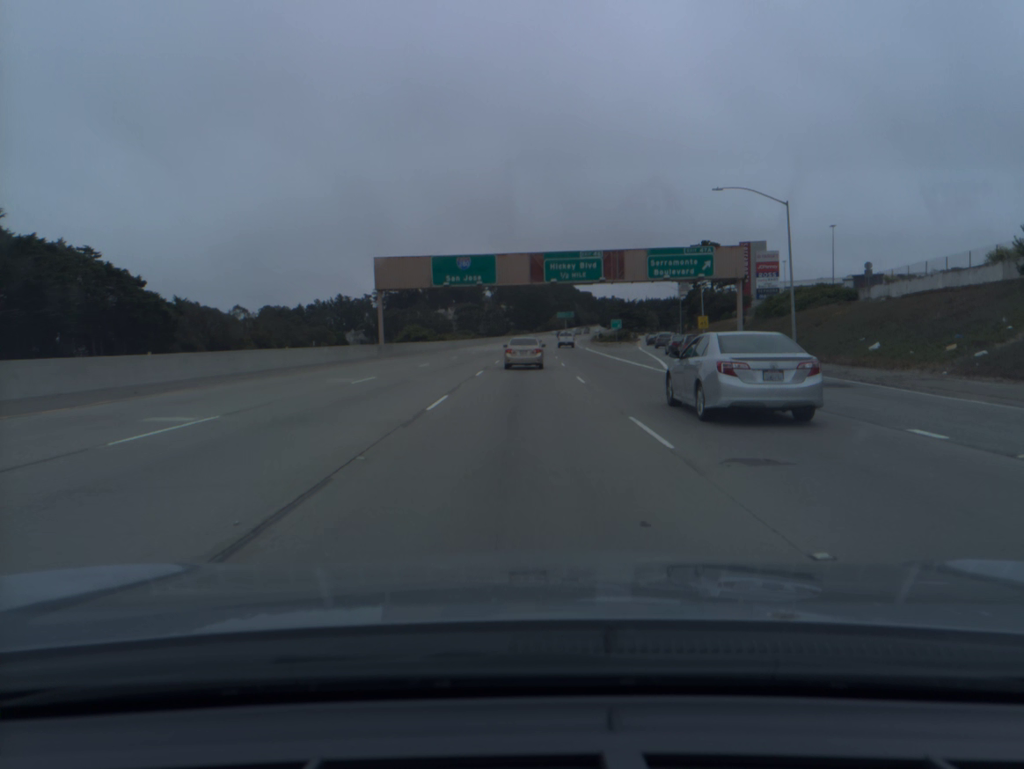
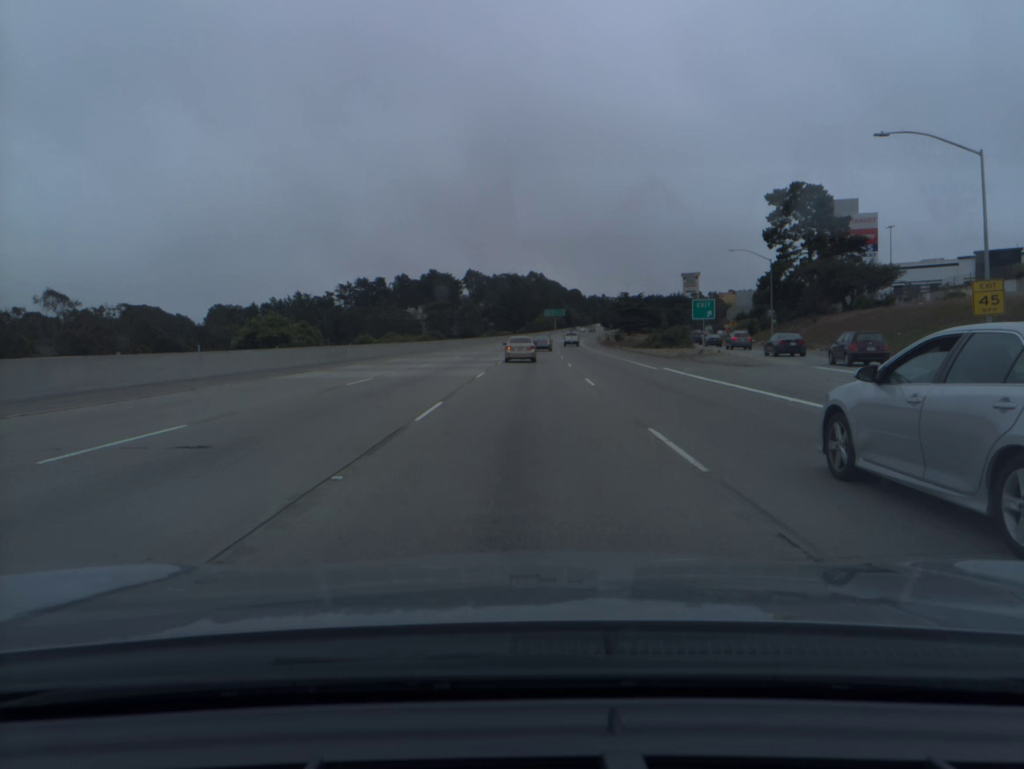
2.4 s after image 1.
(+0.6, +60.4) m; +1°
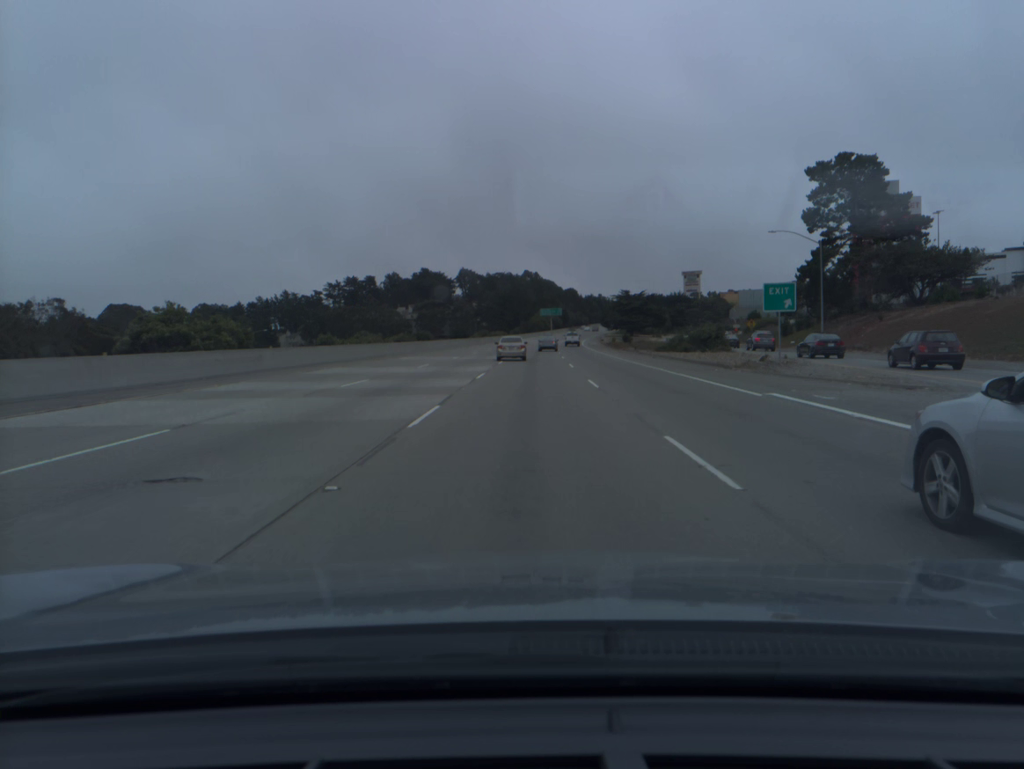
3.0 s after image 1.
(0.0, +15.5) m; 0°
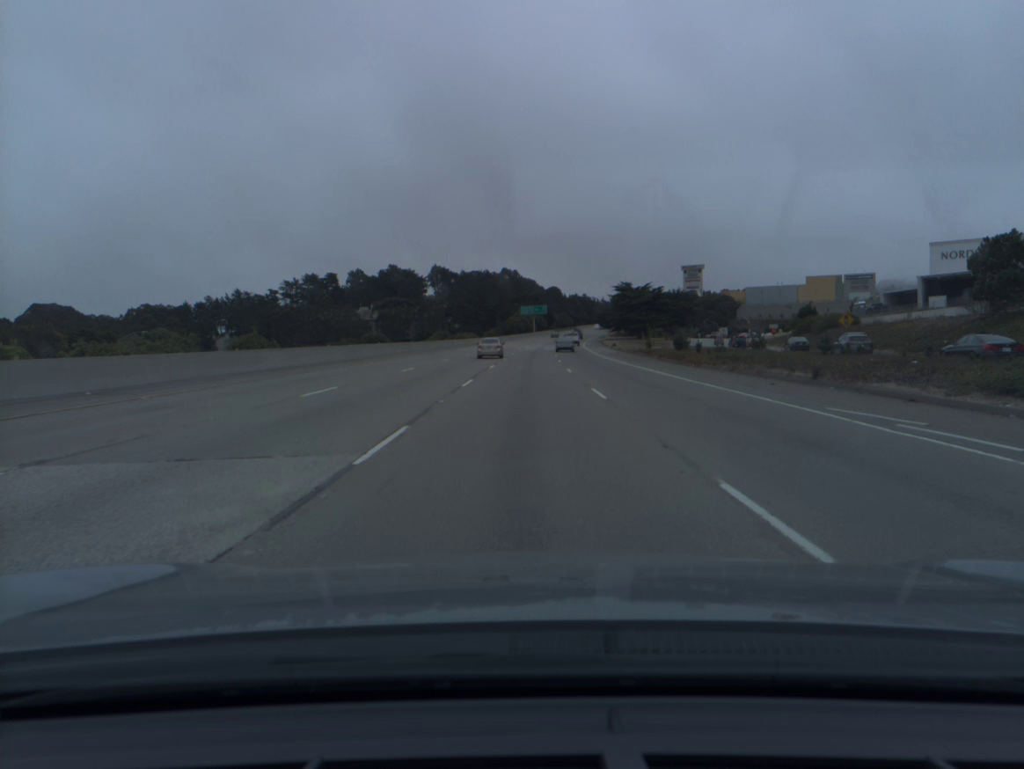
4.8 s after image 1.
(+0.7, +47.4) m; +2°
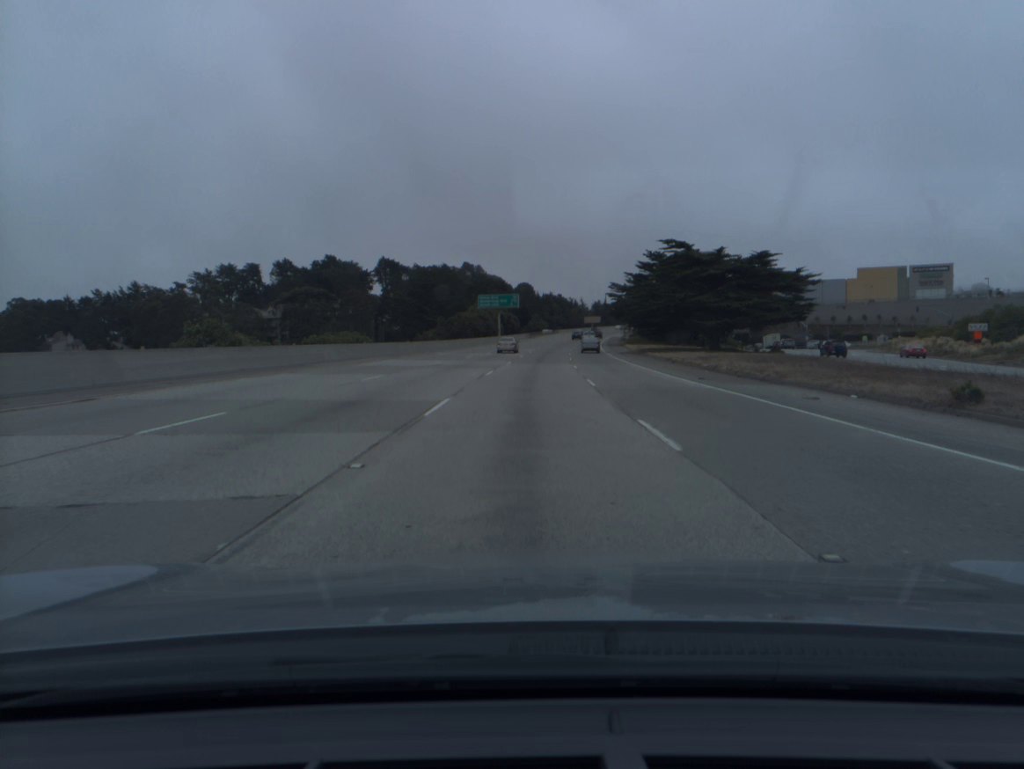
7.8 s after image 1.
(+1.5, +81.7) m; +2°
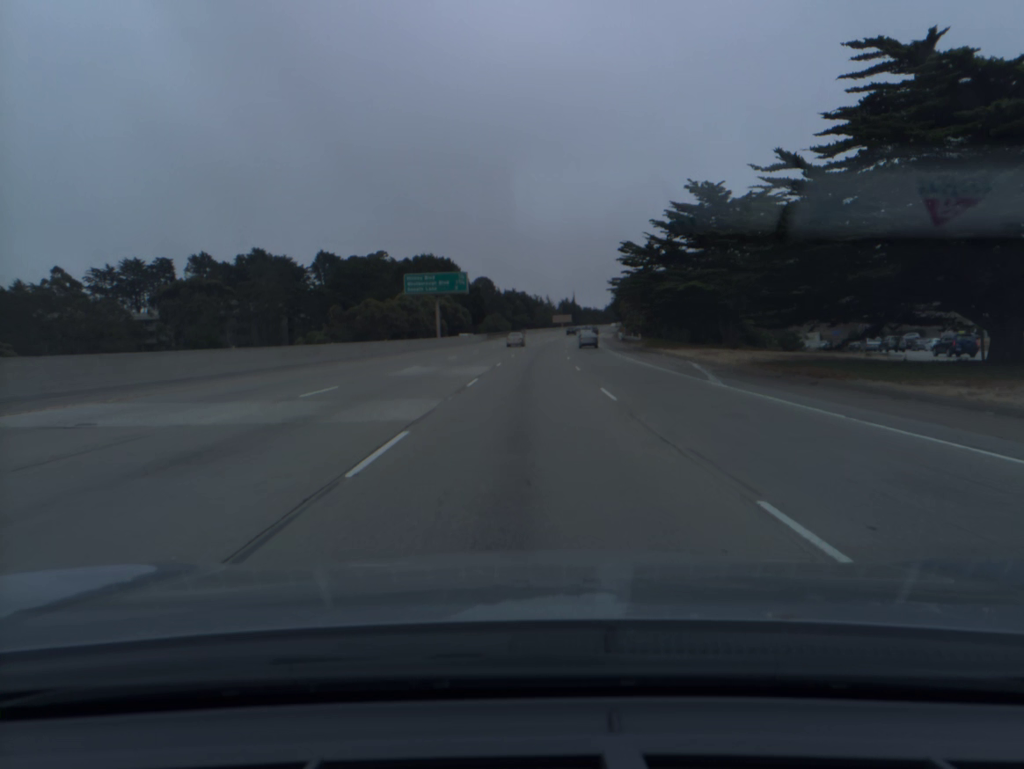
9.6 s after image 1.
(+1.3, +50.6) m; +3°
